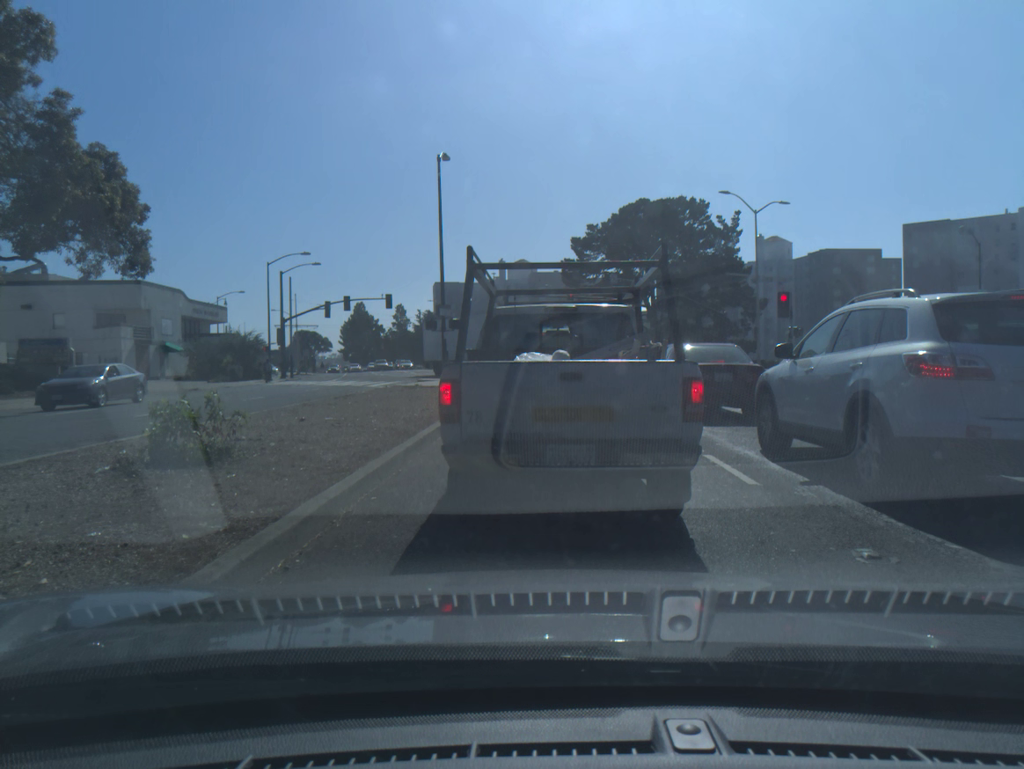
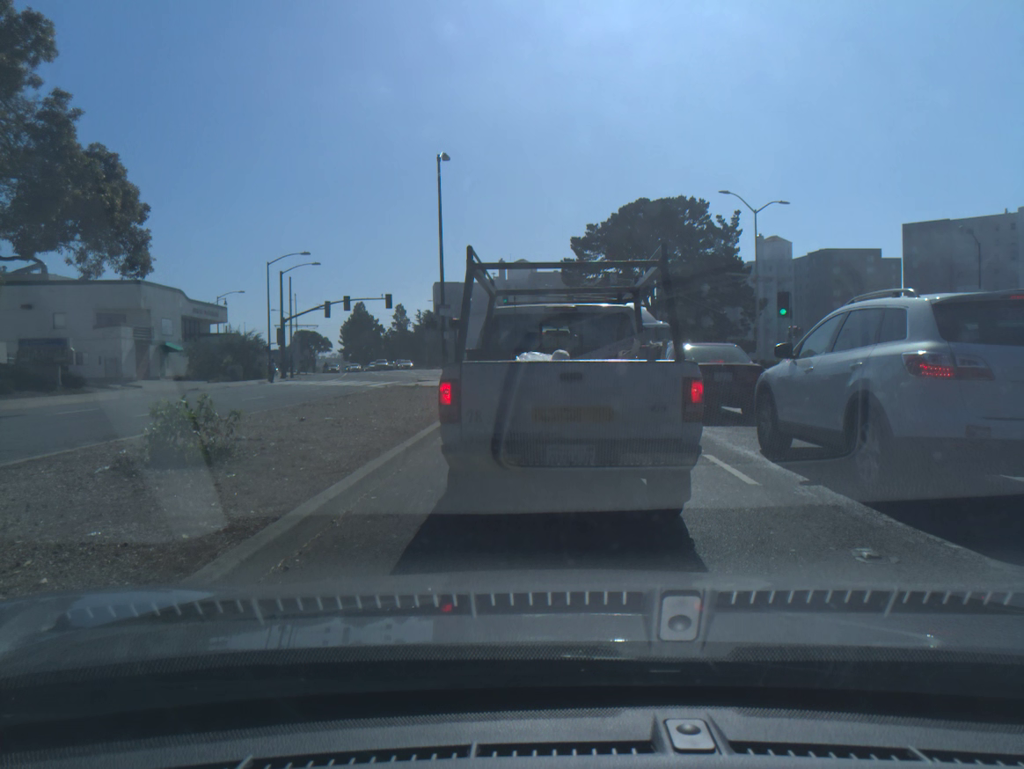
(0.0, 0.0) m; 0°
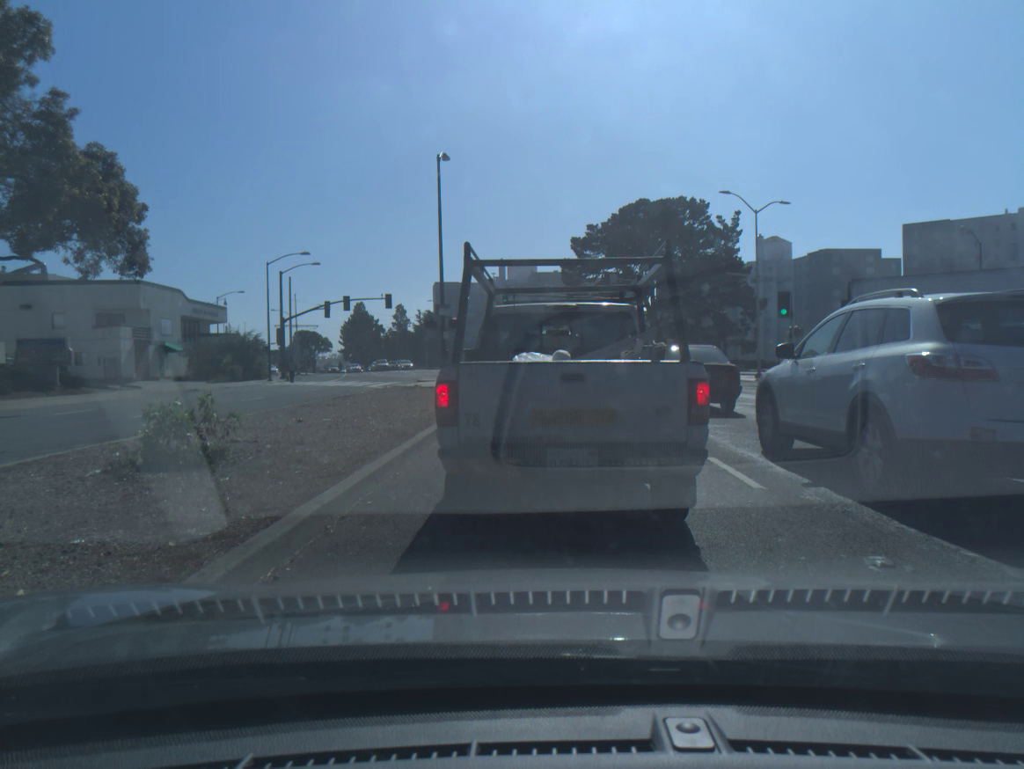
(0.0, +0.2) m; 0°
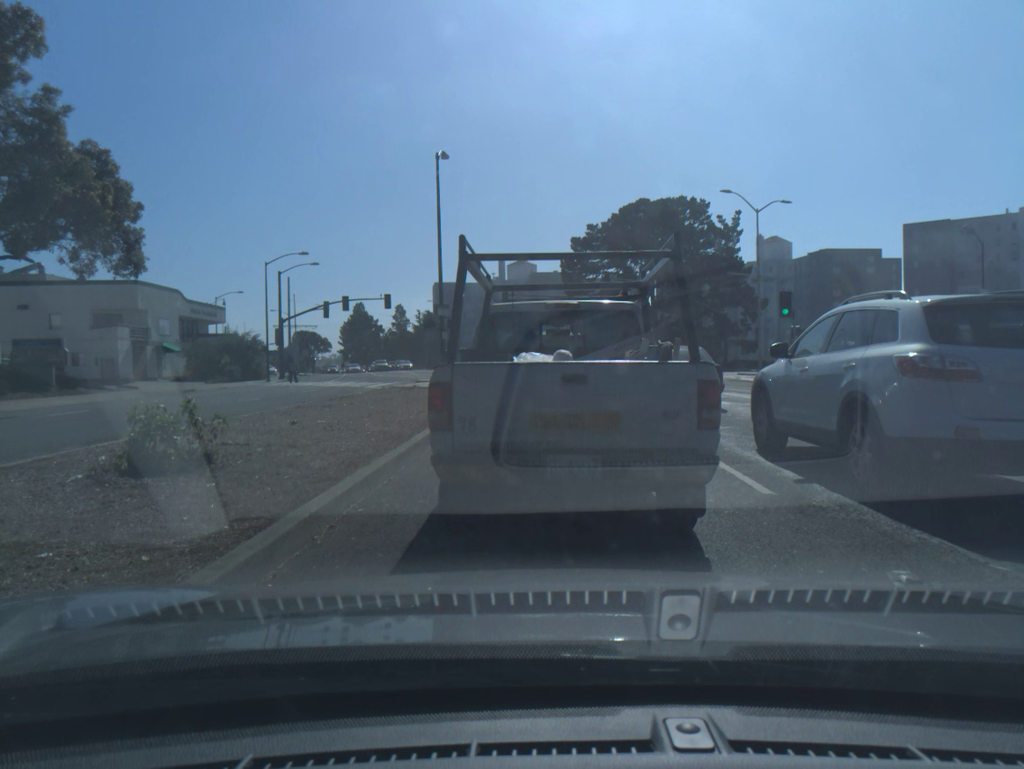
(0.0, +0.3) m; 0°
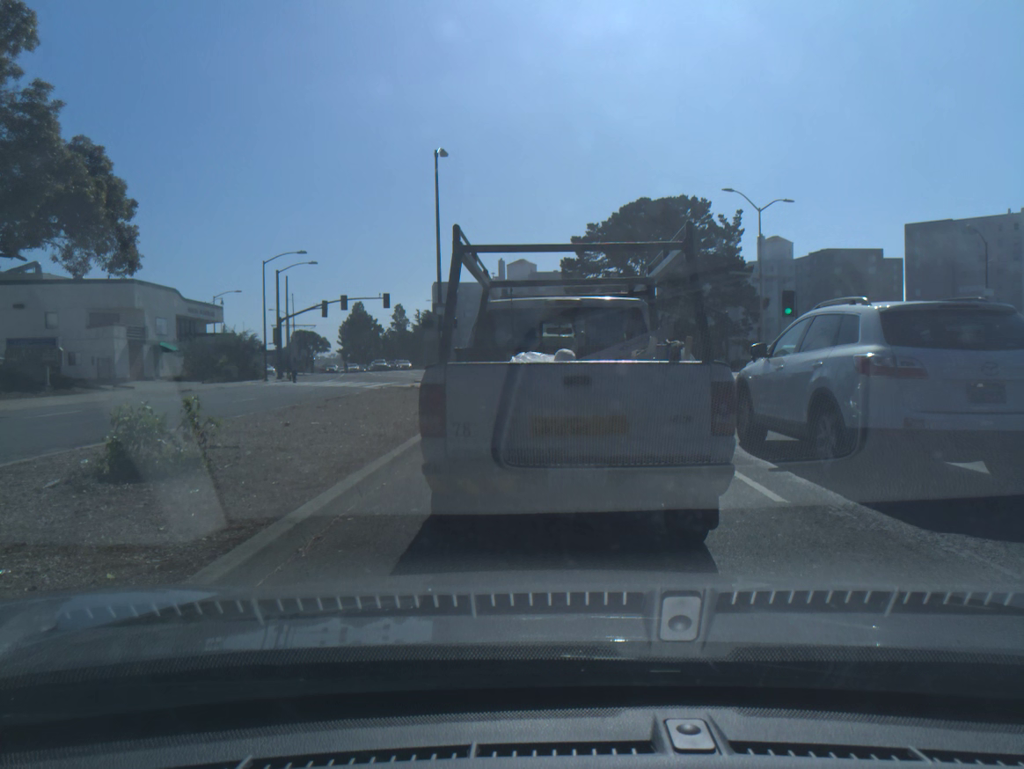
(0.0, +0.3) m; 0°
